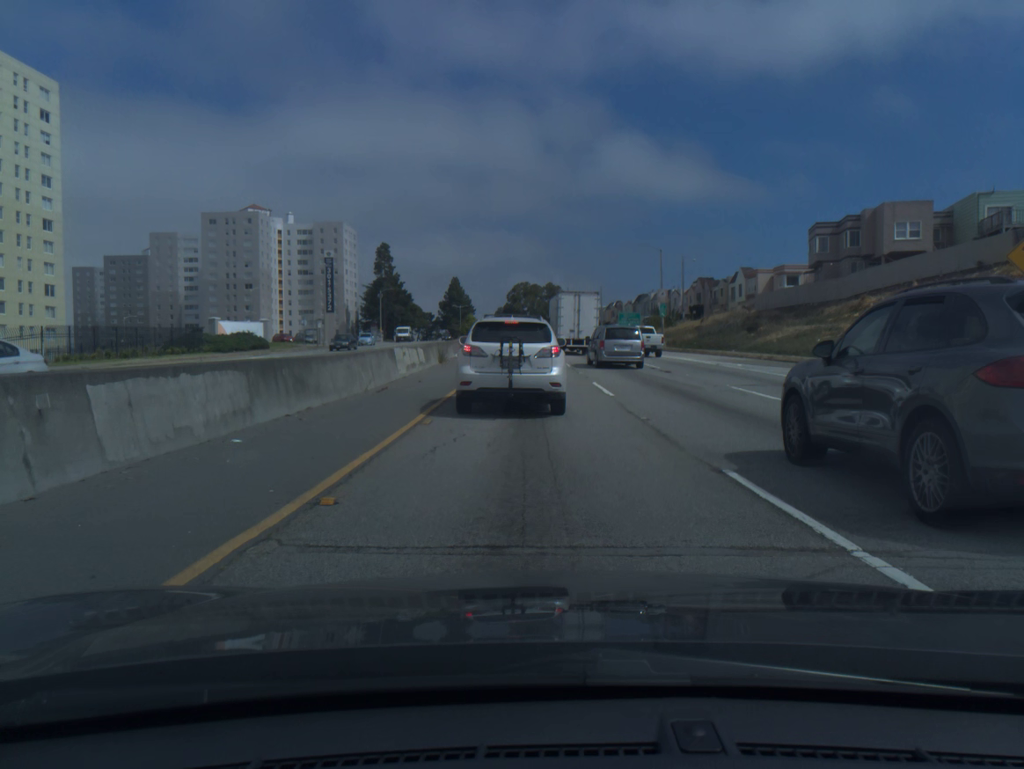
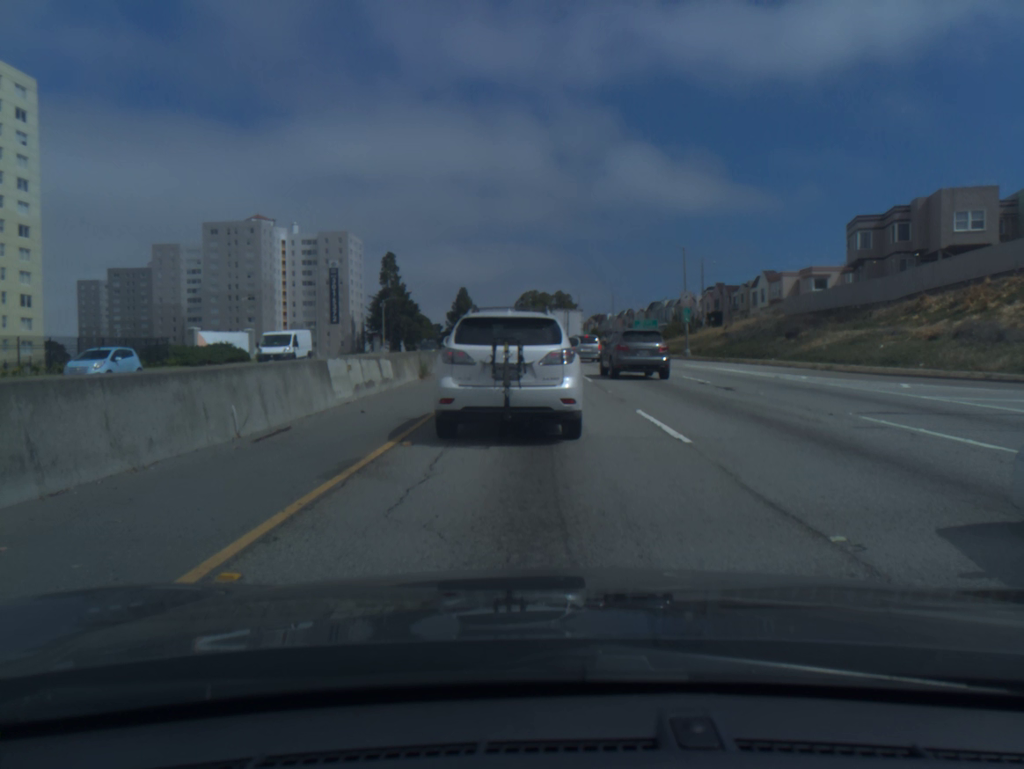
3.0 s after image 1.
(-0.1, +8.5) m; -1°
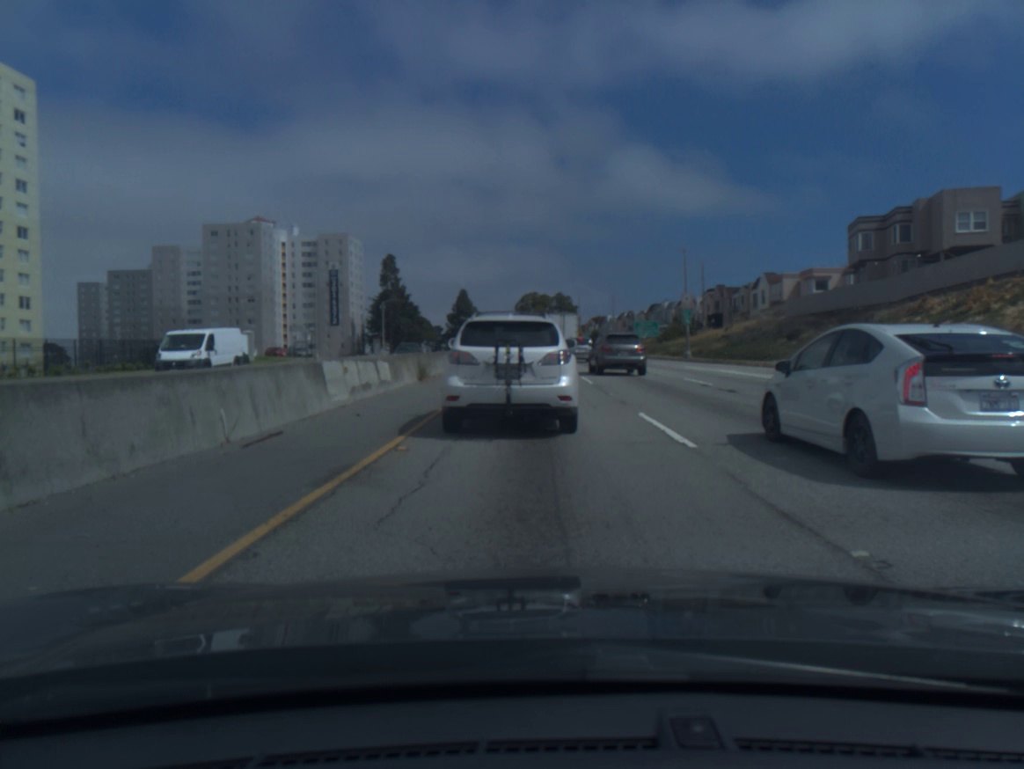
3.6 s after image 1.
(0.0, +0.3) m; 0°
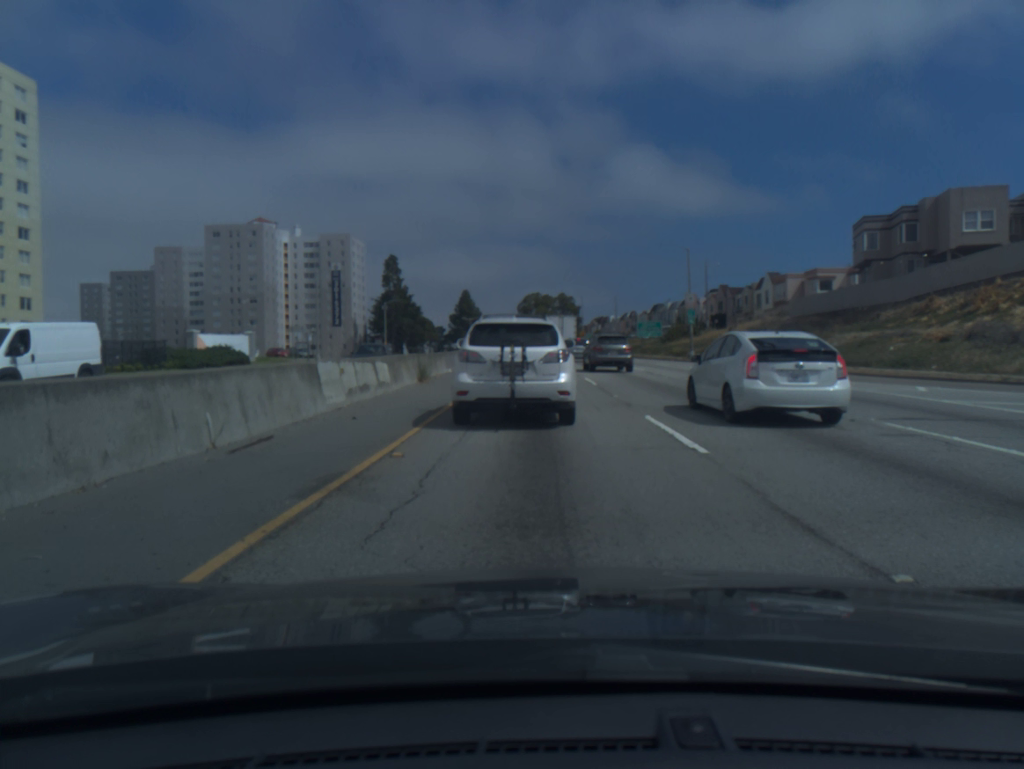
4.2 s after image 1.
(0.0, +0.5) m; 0°
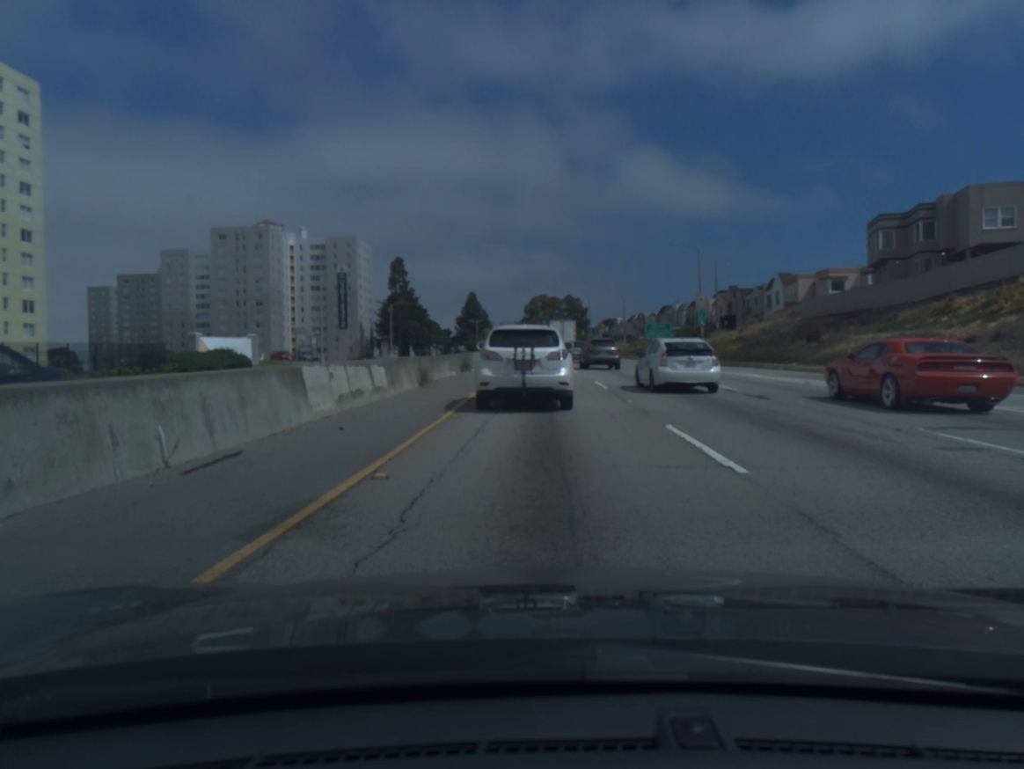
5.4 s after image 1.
(0.0, +1.3) m; 0°
